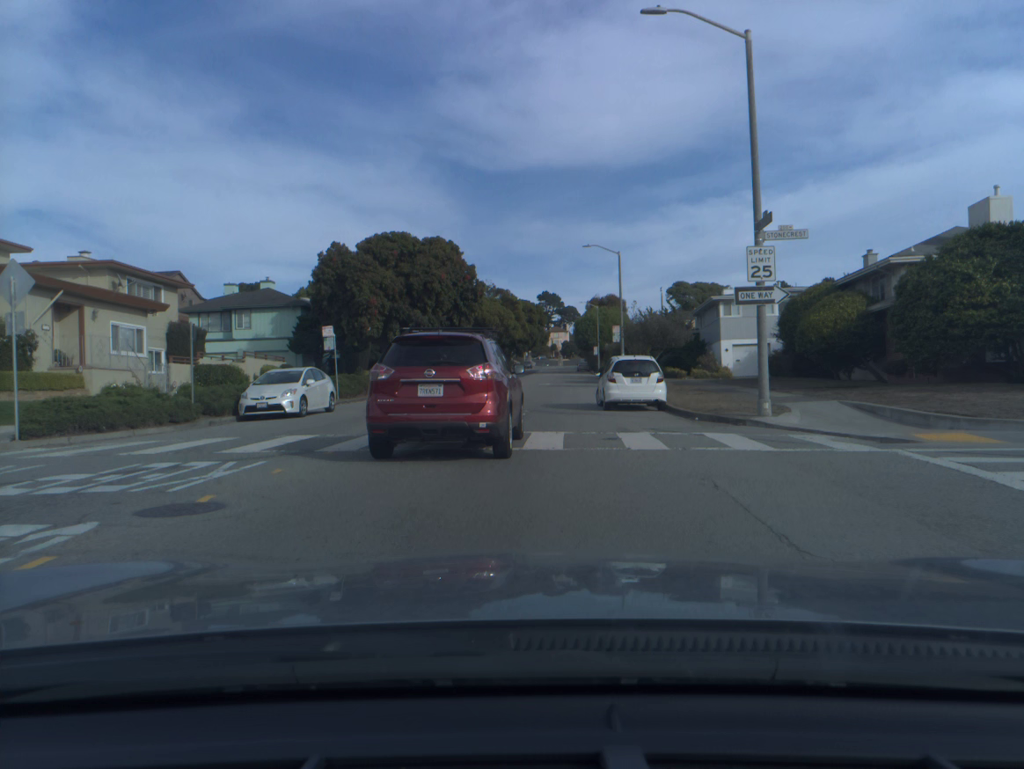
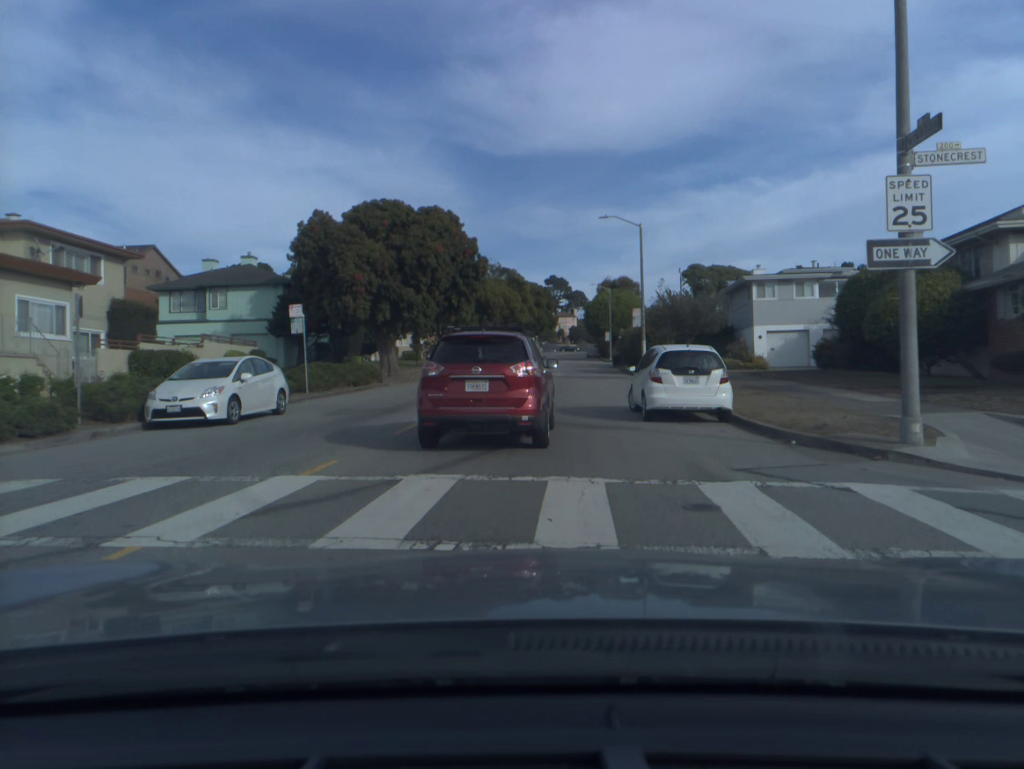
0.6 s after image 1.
(0.0, +6.1) m; 0°
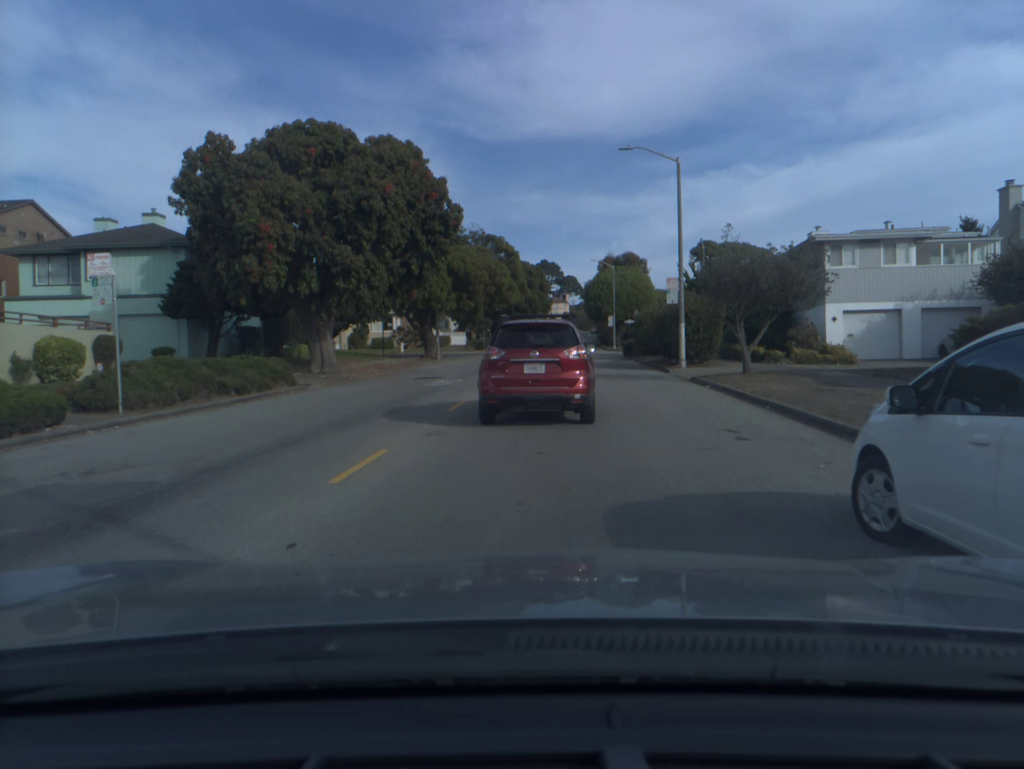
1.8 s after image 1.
(0.0, +12.9) m; +1°
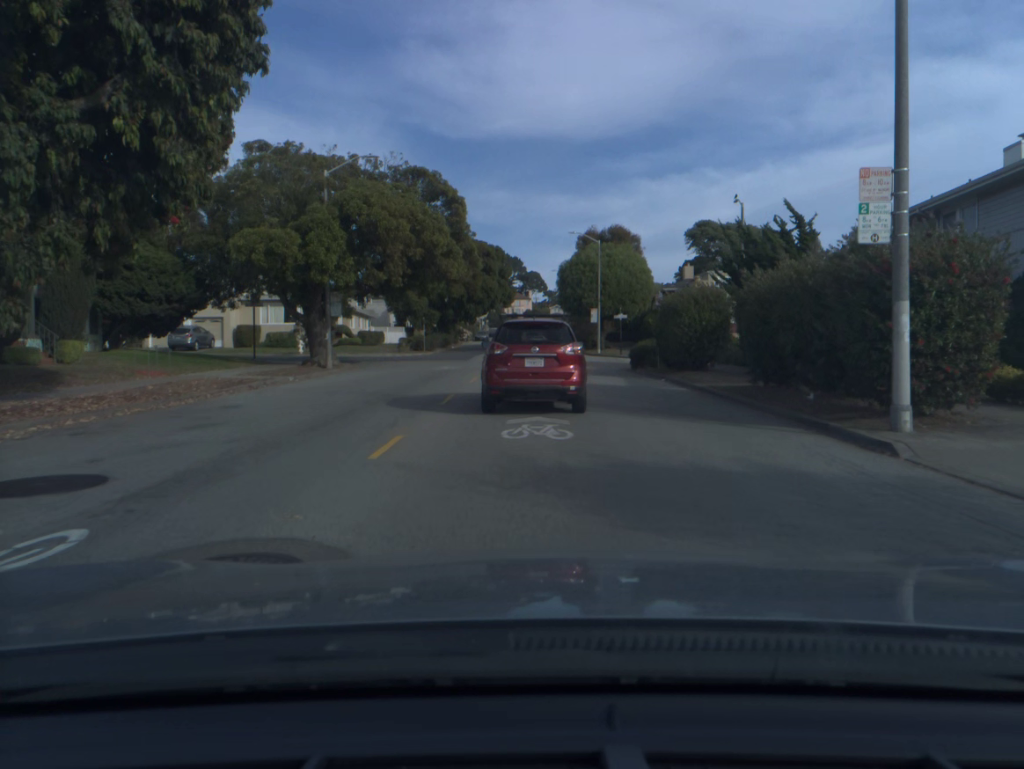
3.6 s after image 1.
(+0.5, +20.9) m; +3°
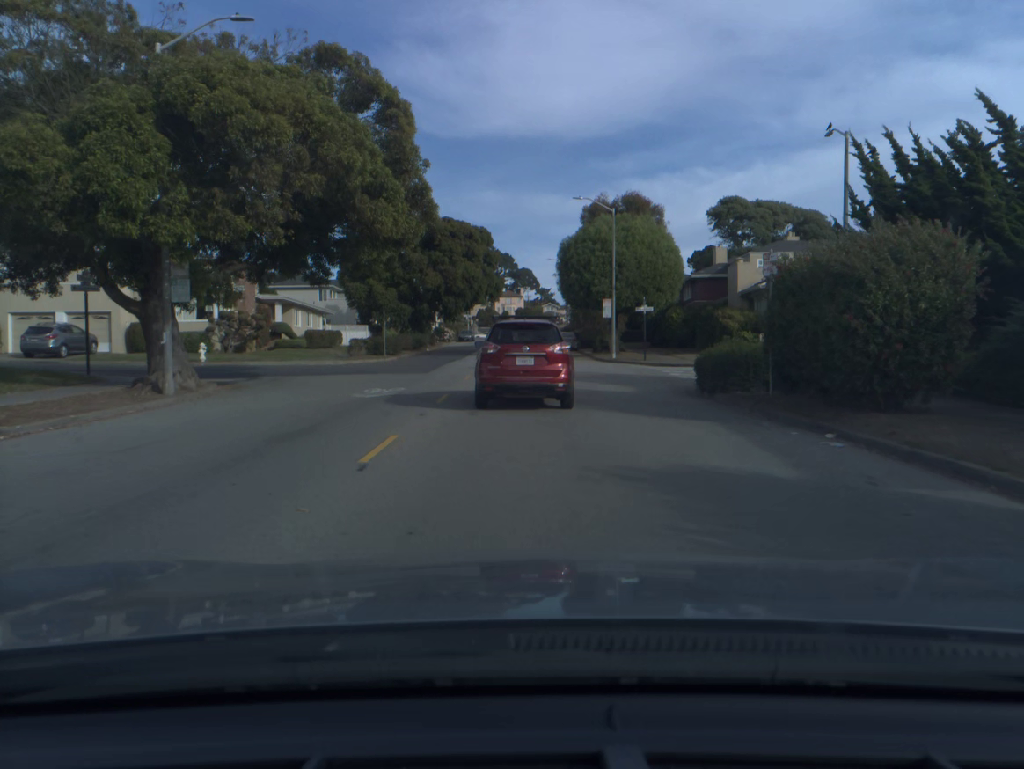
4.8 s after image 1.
(+0.1, +14.5) m; +1°
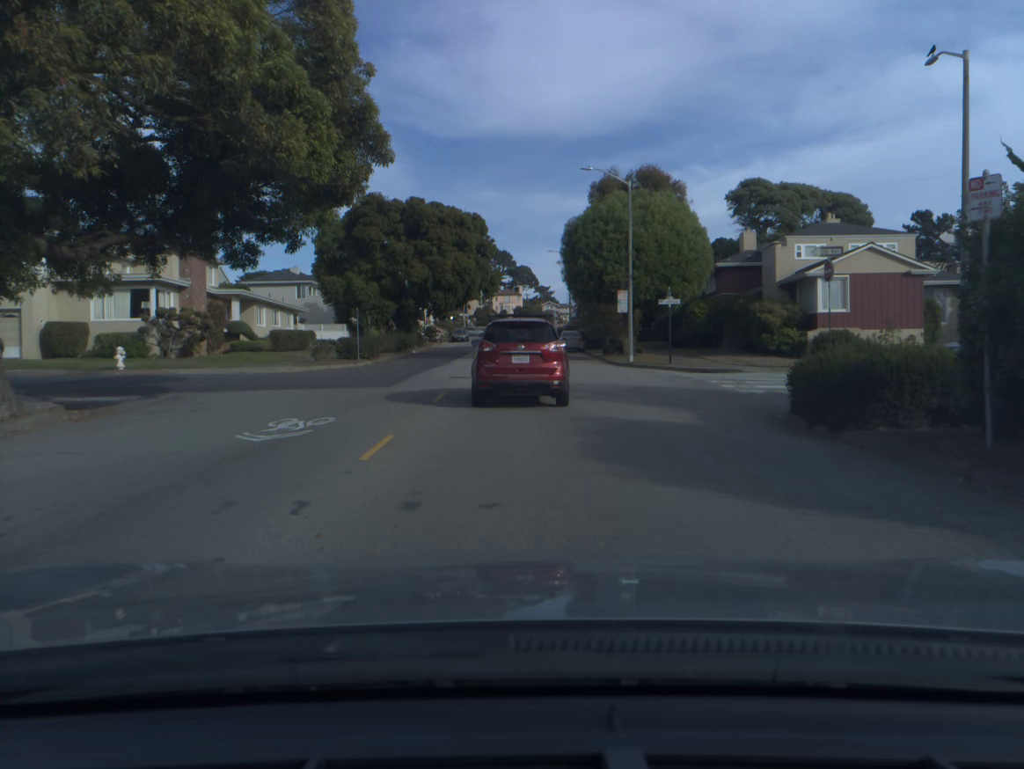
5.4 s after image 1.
(0.0, +7.3) m; 0°
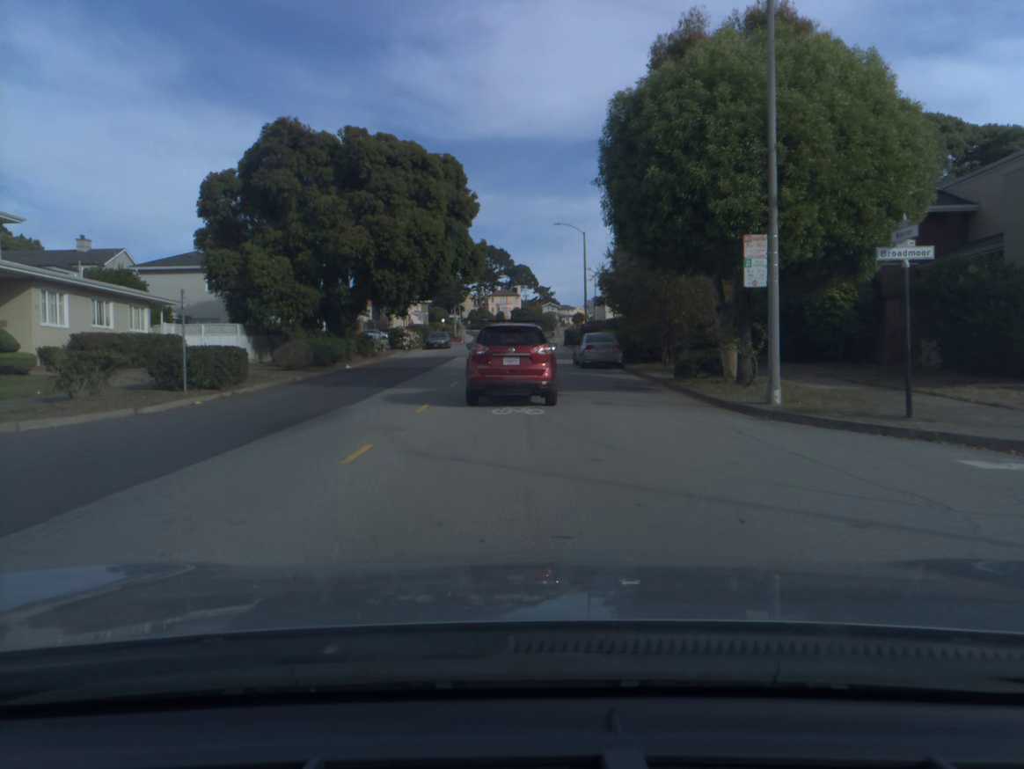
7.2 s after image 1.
(0.0, +21.3) m; 0°
